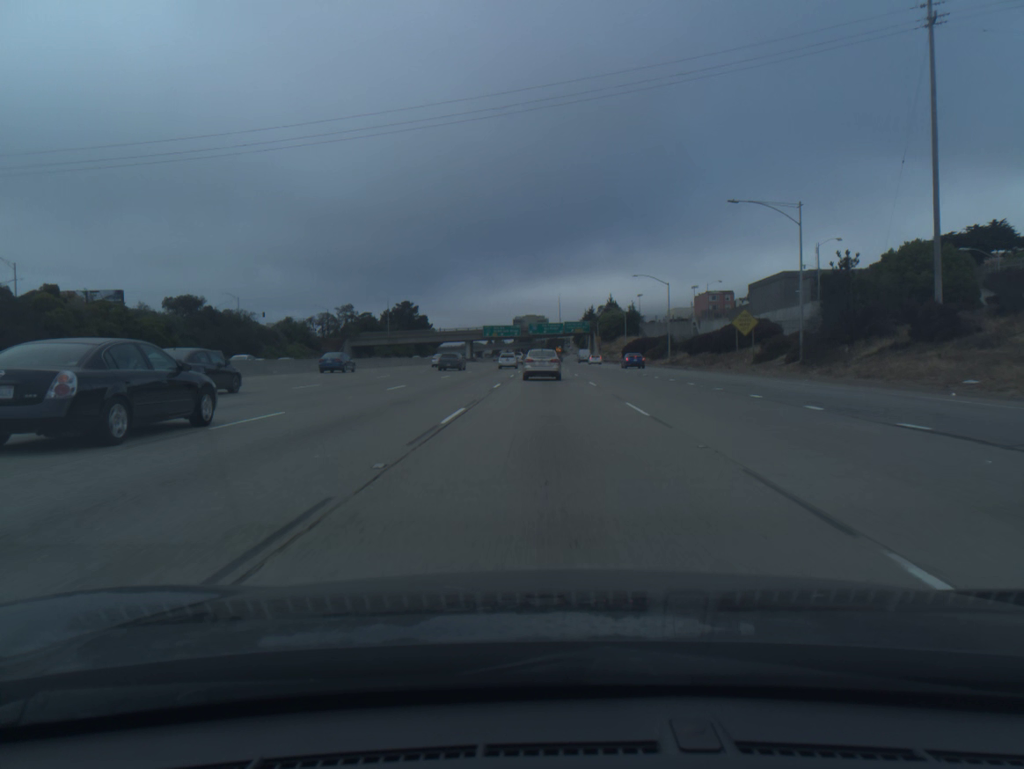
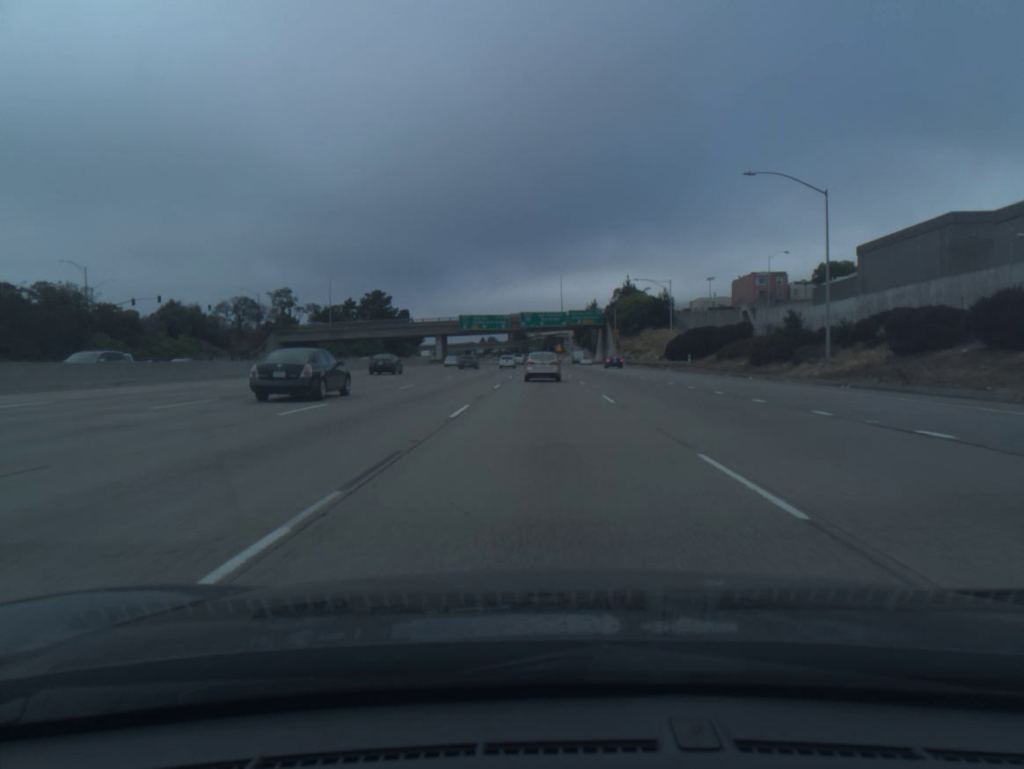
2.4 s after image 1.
(+0.1, +53.5) m; 0°
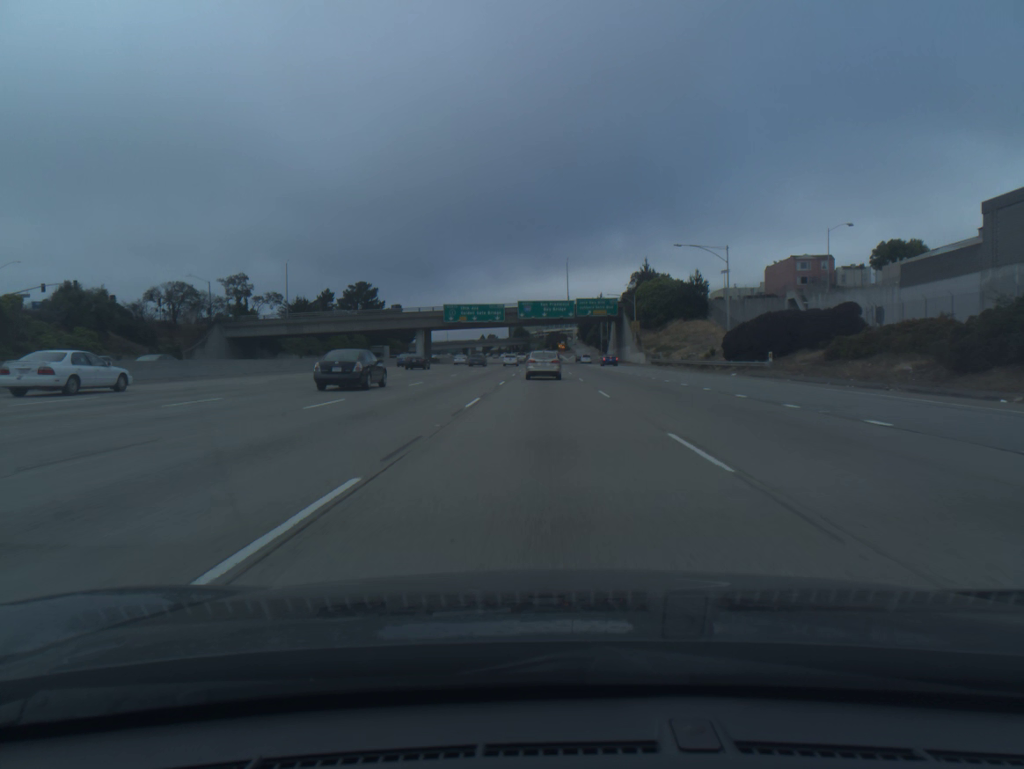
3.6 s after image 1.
(0.0, +26.4) m; 0°
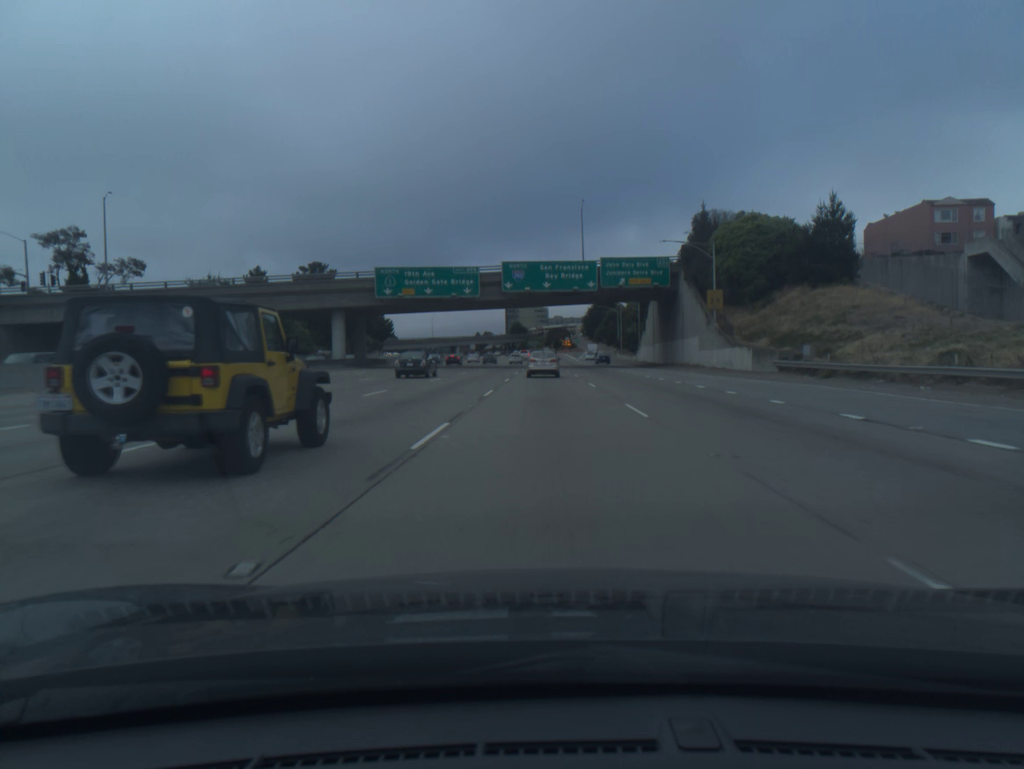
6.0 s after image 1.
(-0.1, +51.7) m; 0°
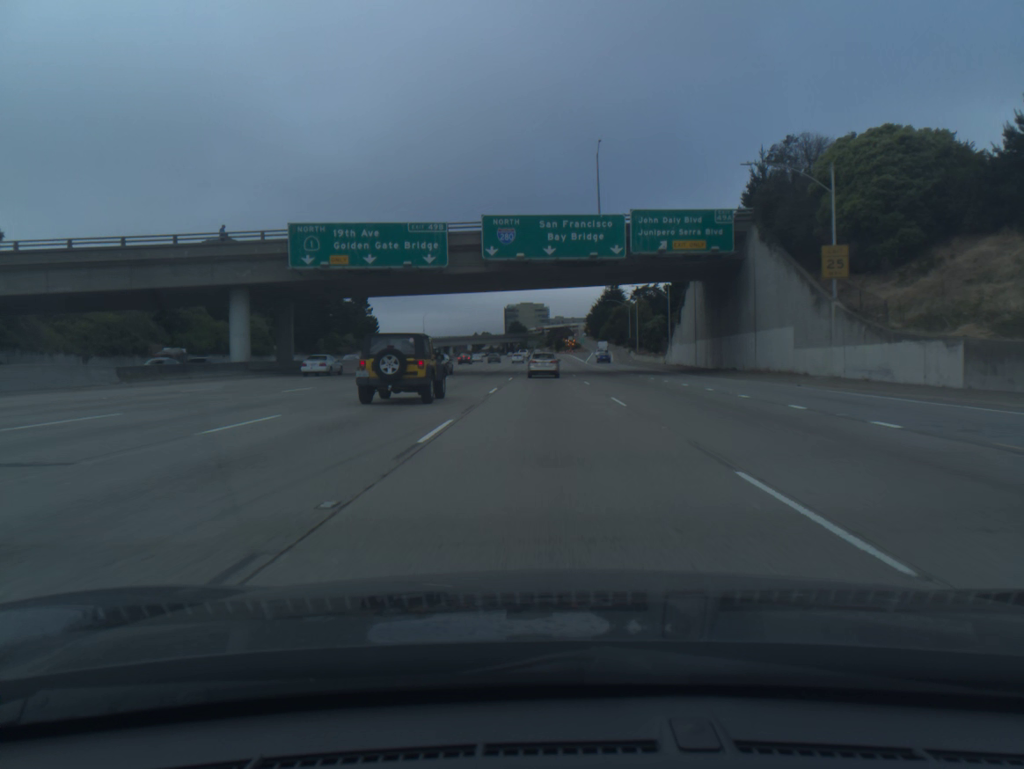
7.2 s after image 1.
(0.0, +25.4) m; 0°
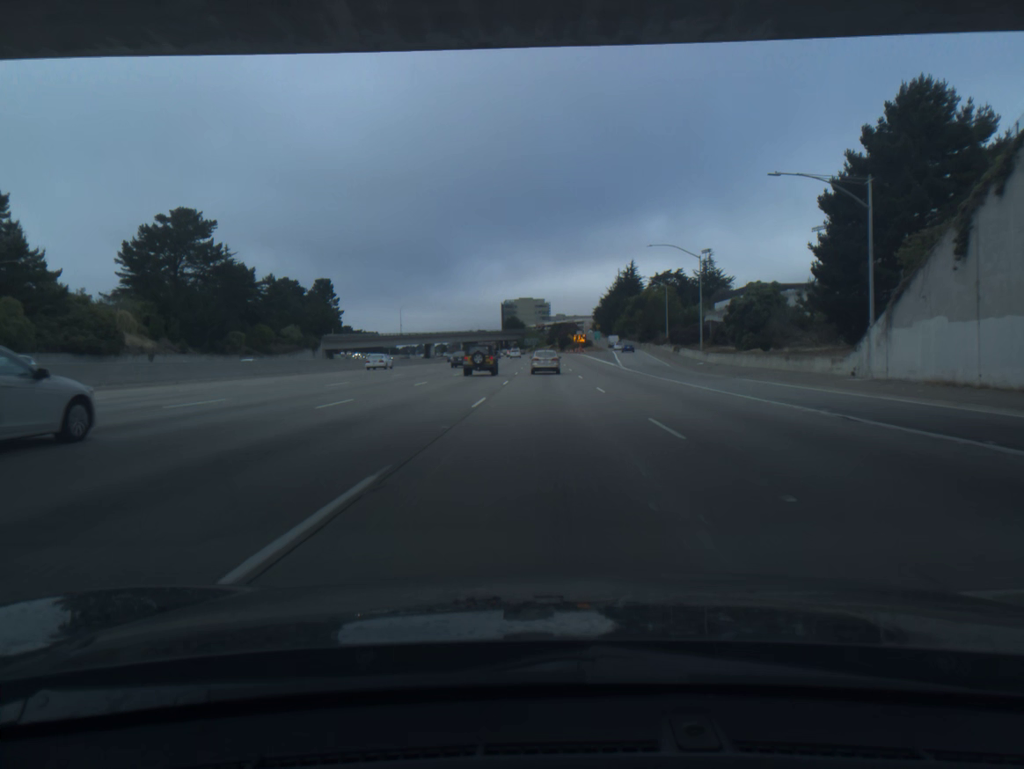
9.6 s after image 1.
(0.0, +51.2) m; 0°
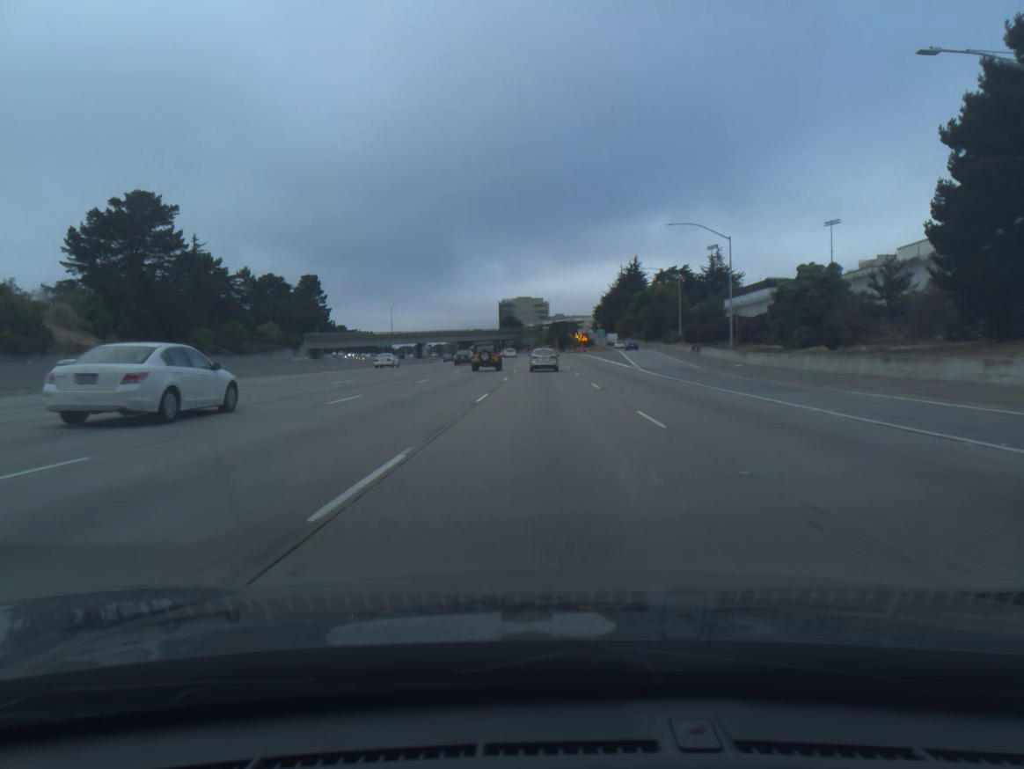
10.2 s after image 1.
(0.0, +13.0) m; 0°
